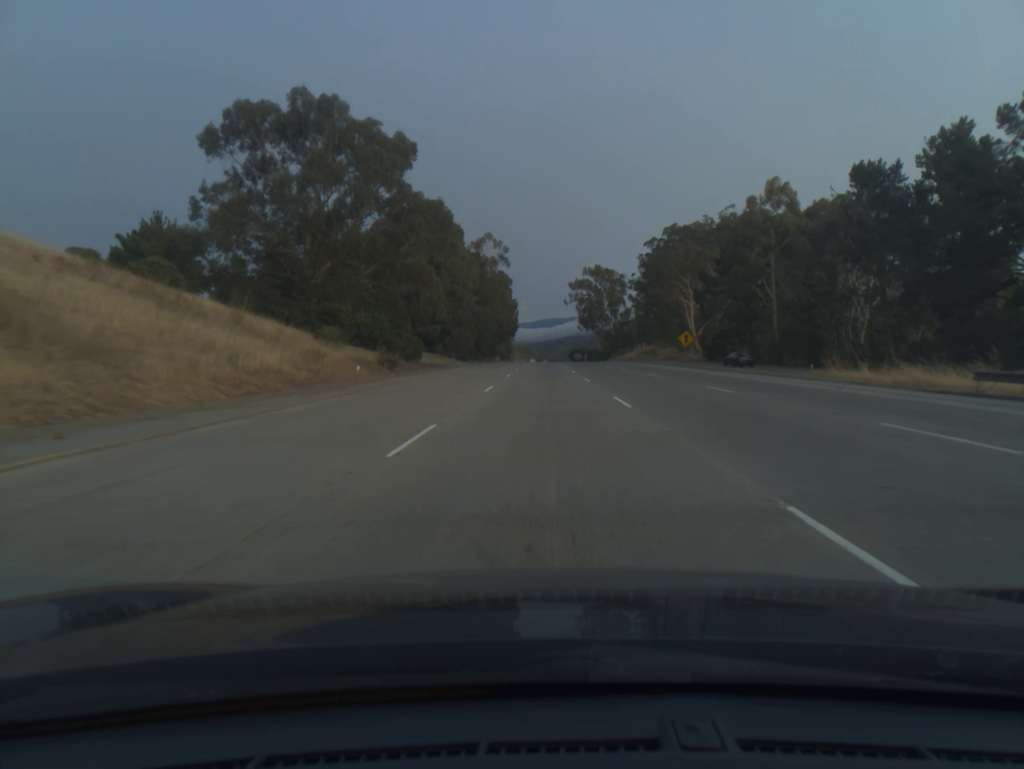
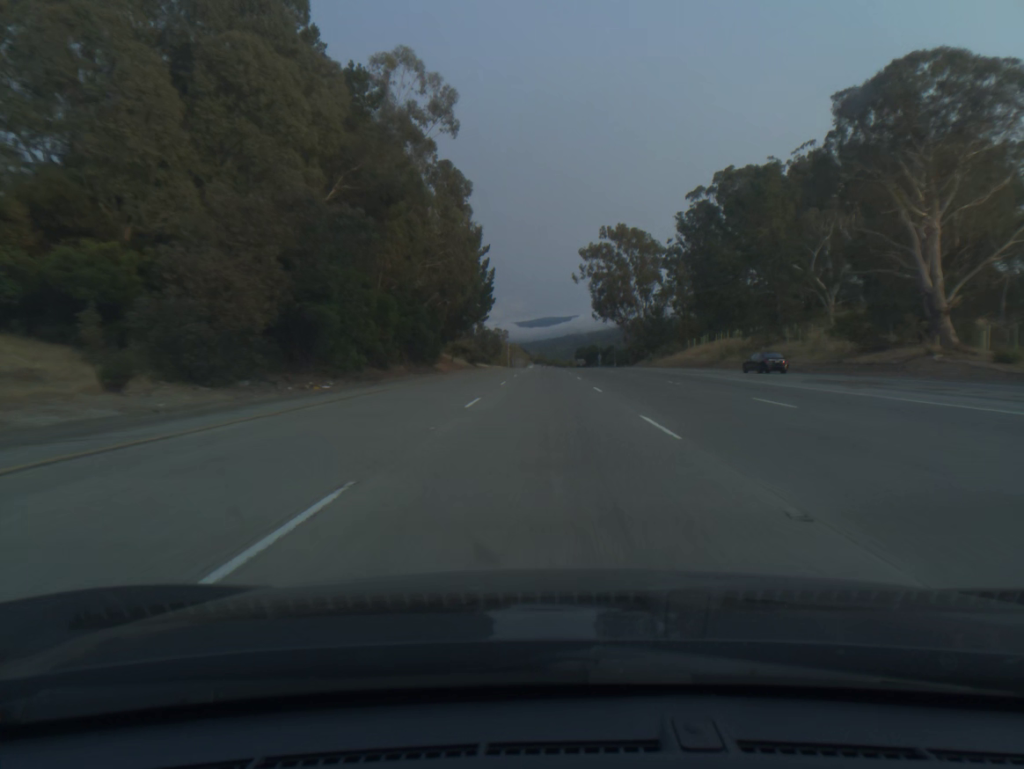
(0.0, +78.7) m; 0°
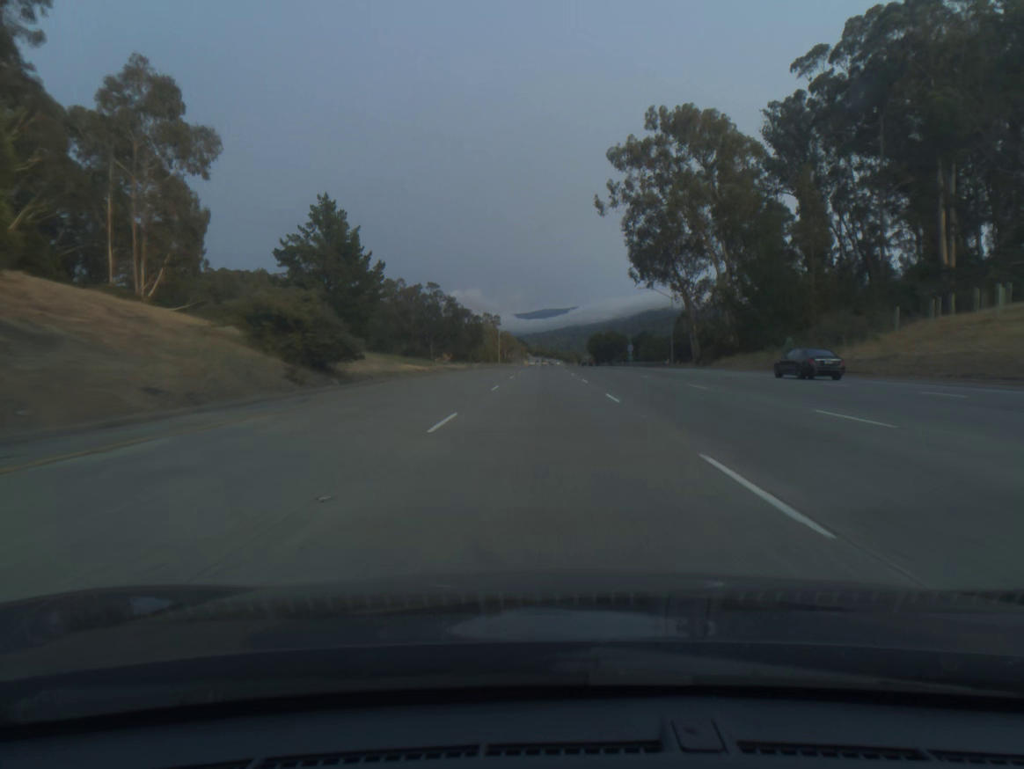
(0.0, +78.9) m; 0°
